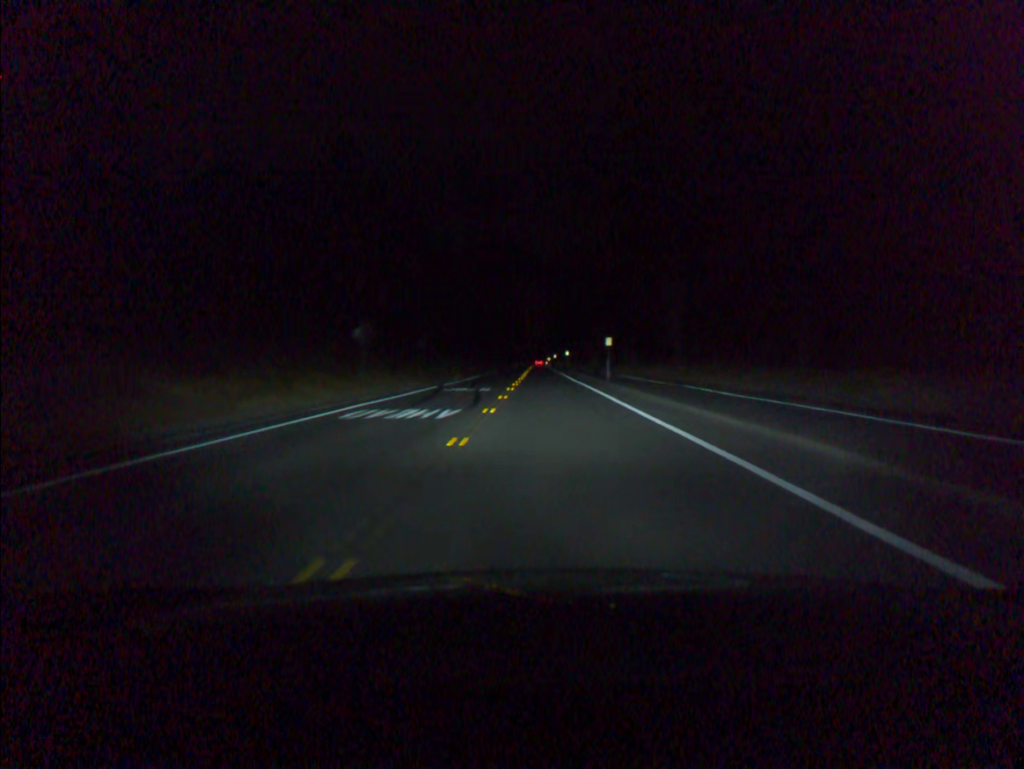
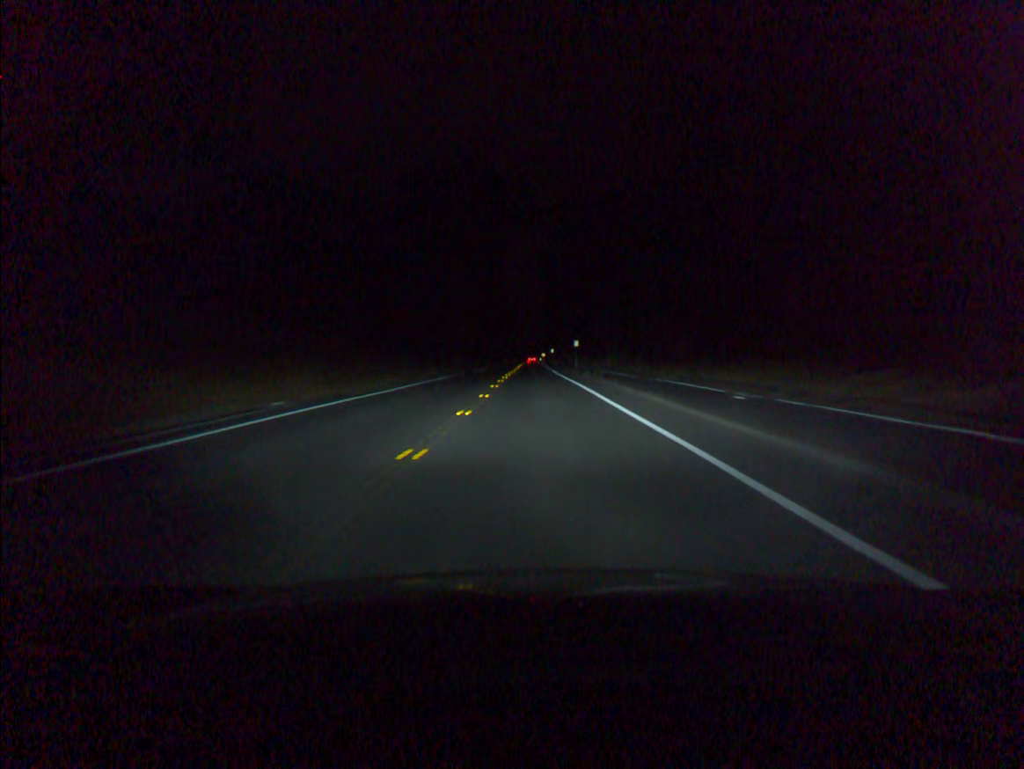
(+0.2, +44.5) m; +1°
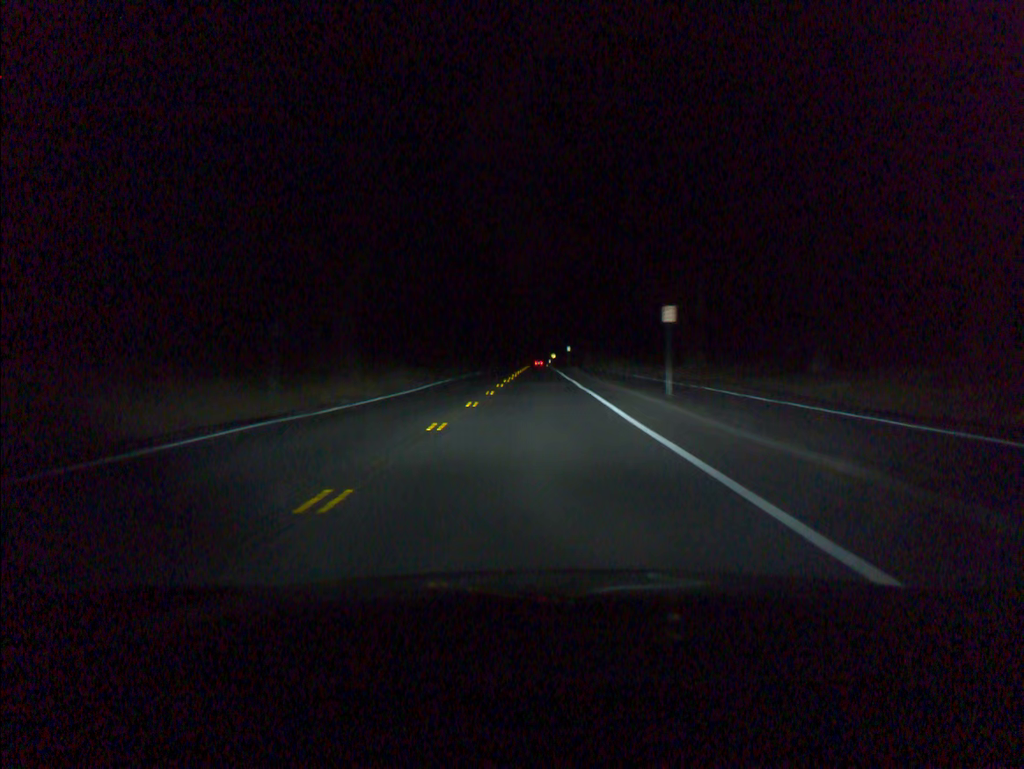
(-0.3, +46.8) m; -1°
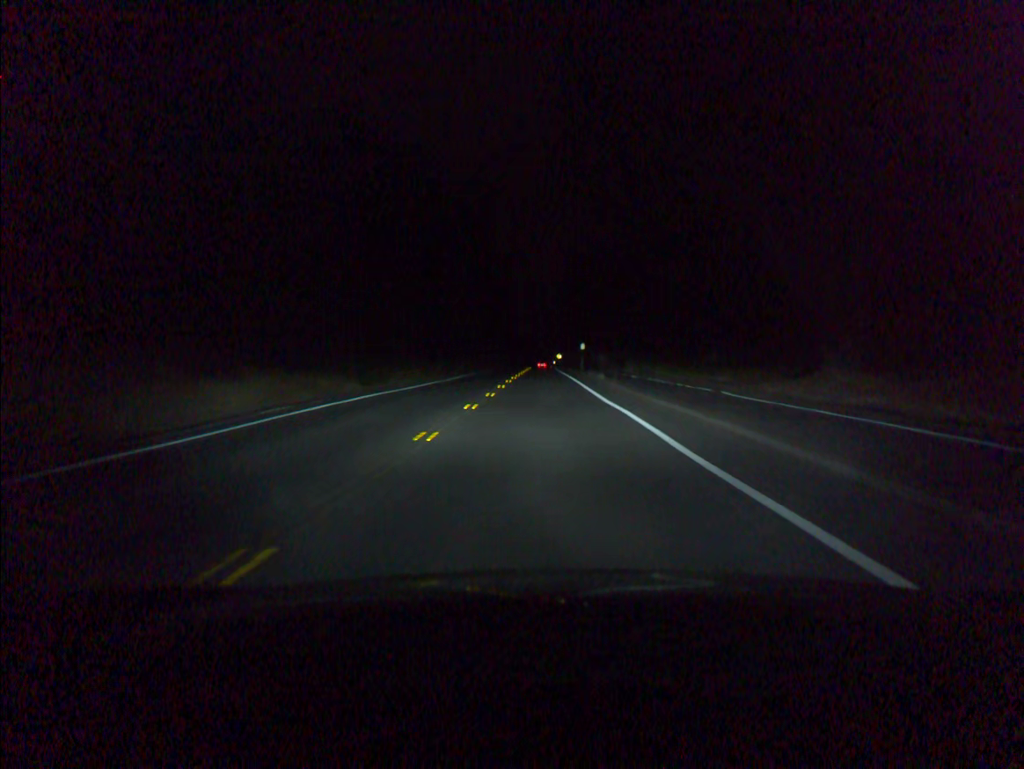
(-0.1, +24.2) m; 0°
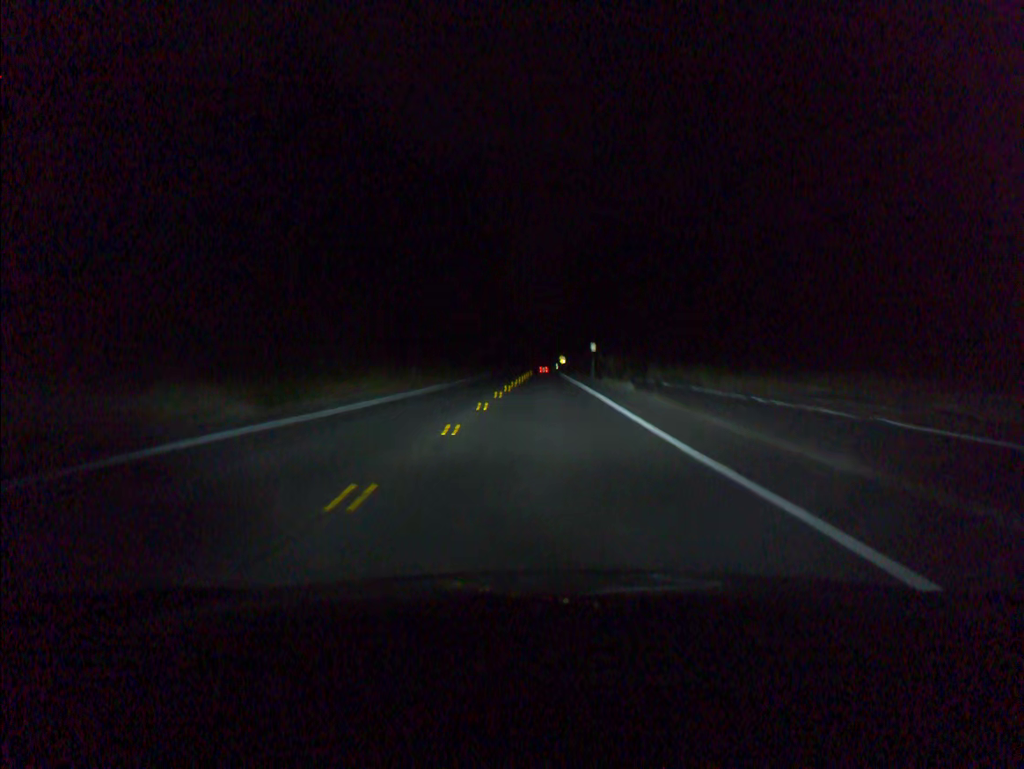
(0.0, +12.2) m; 0°
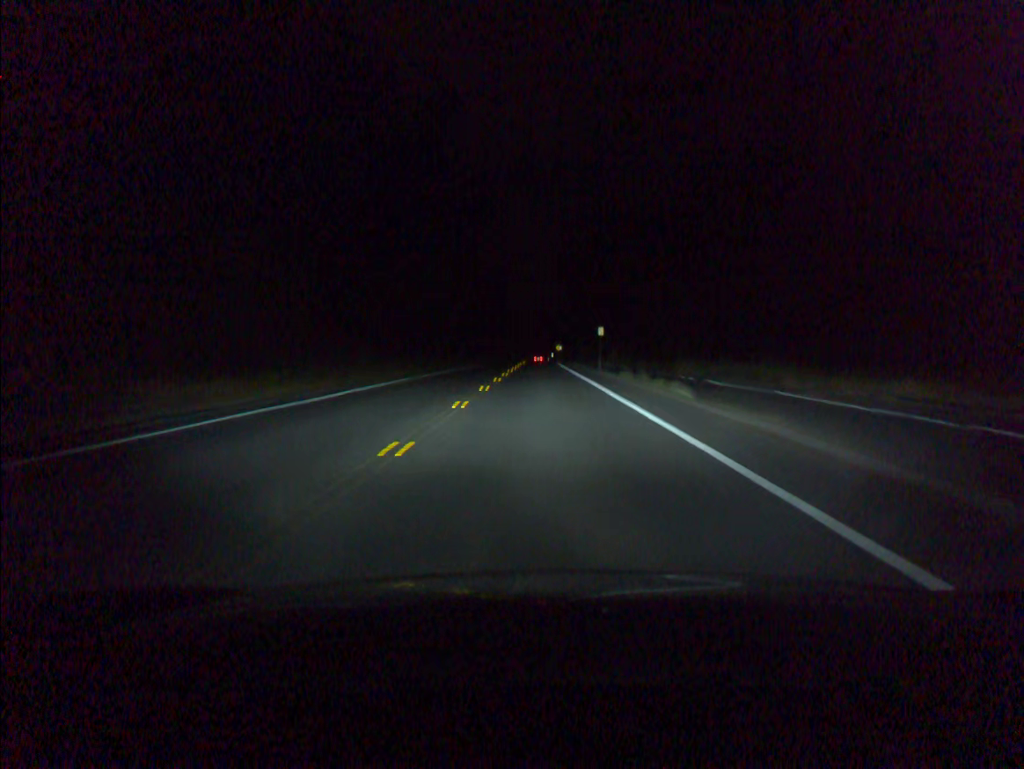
(0.0, +12.3) m; 0°
